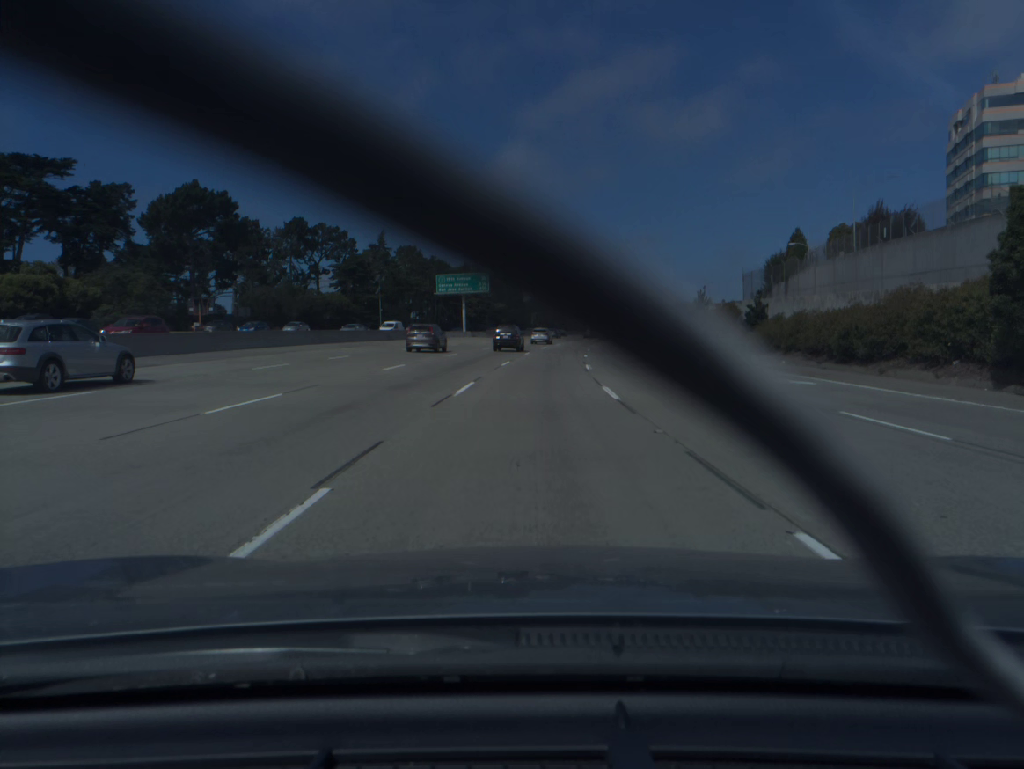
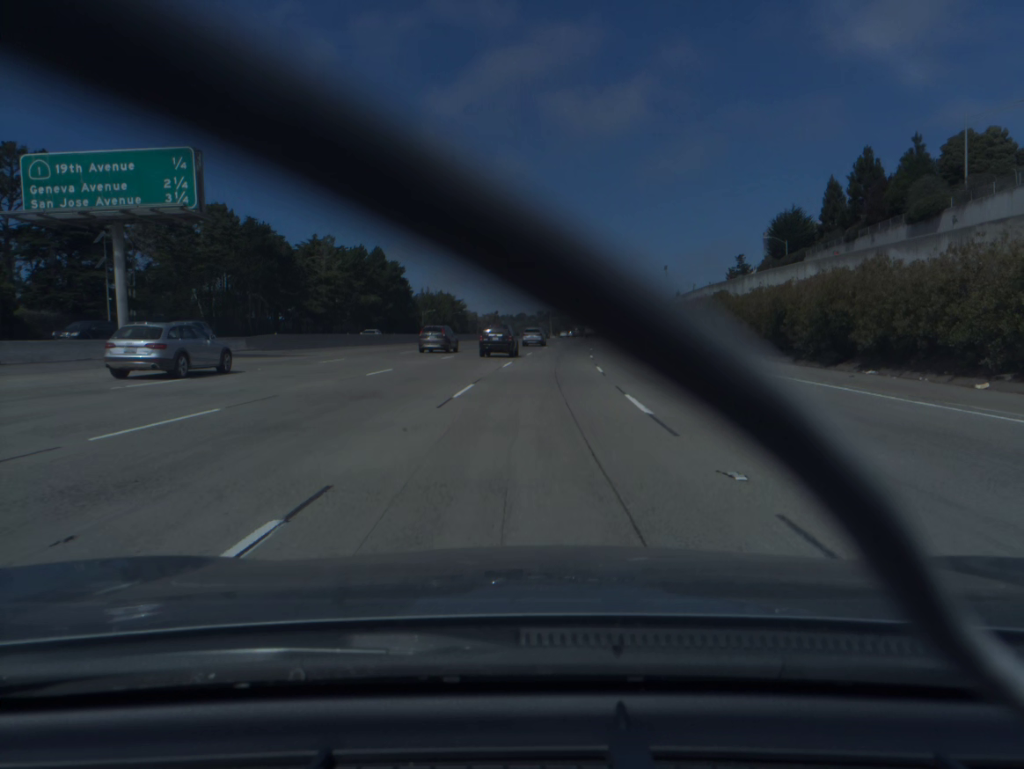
(+3.7, +73.9) m; +7°
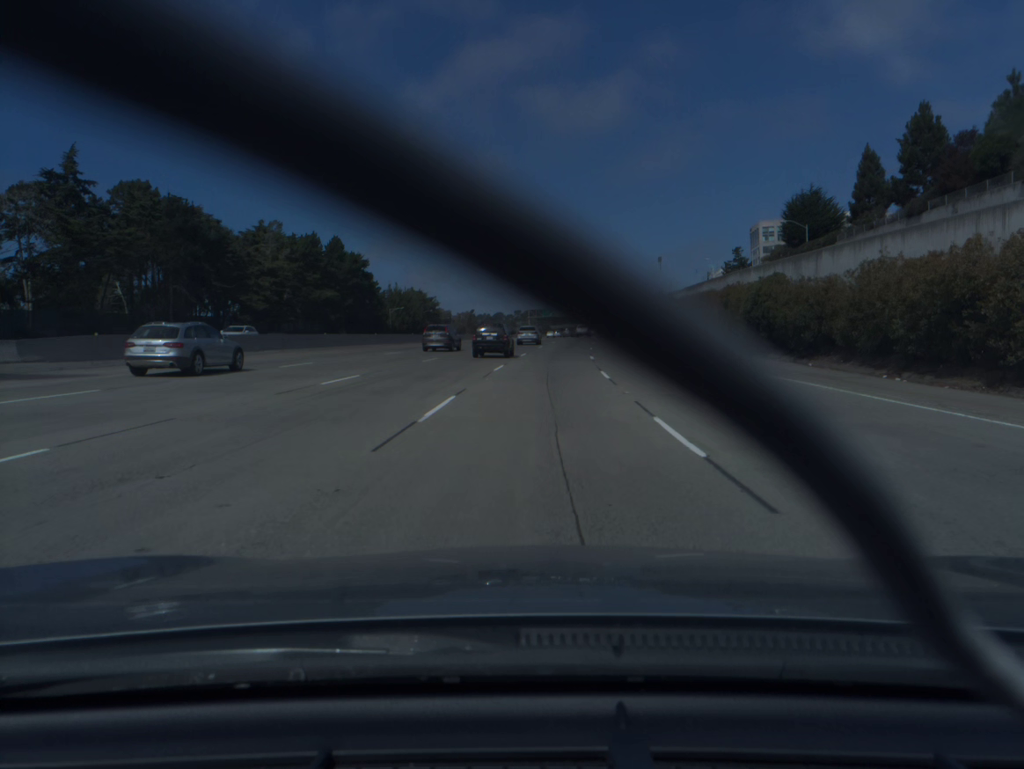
(+0.3, +18.6) m; +2°
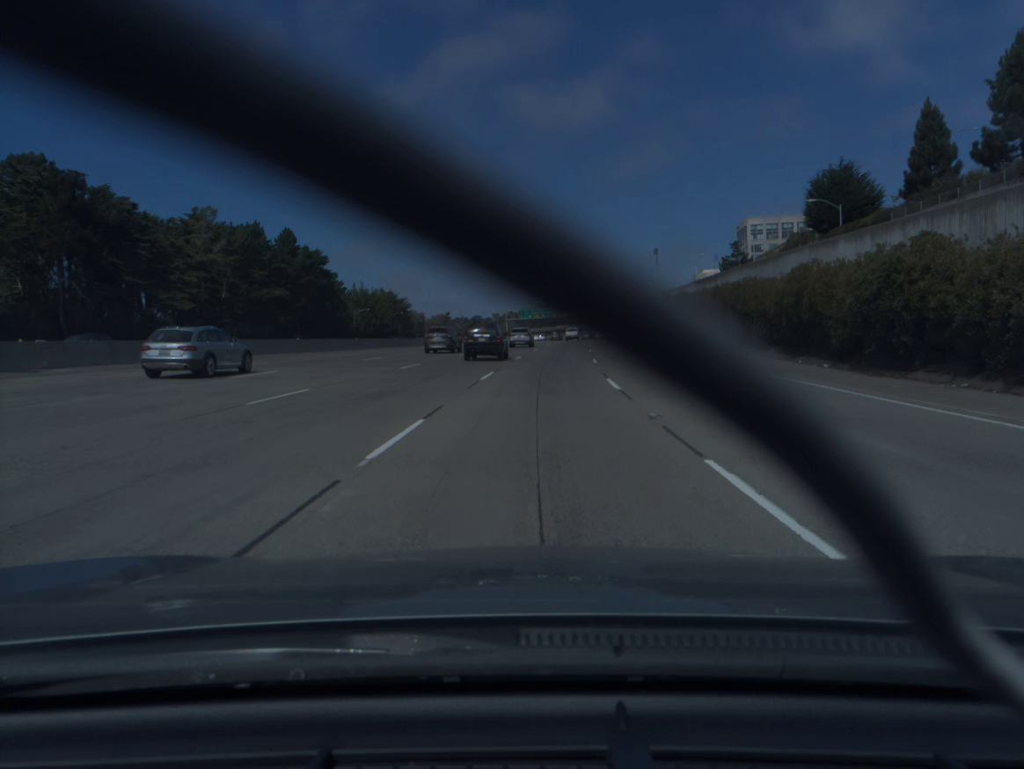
(+0.3, +18.6) m; +2°
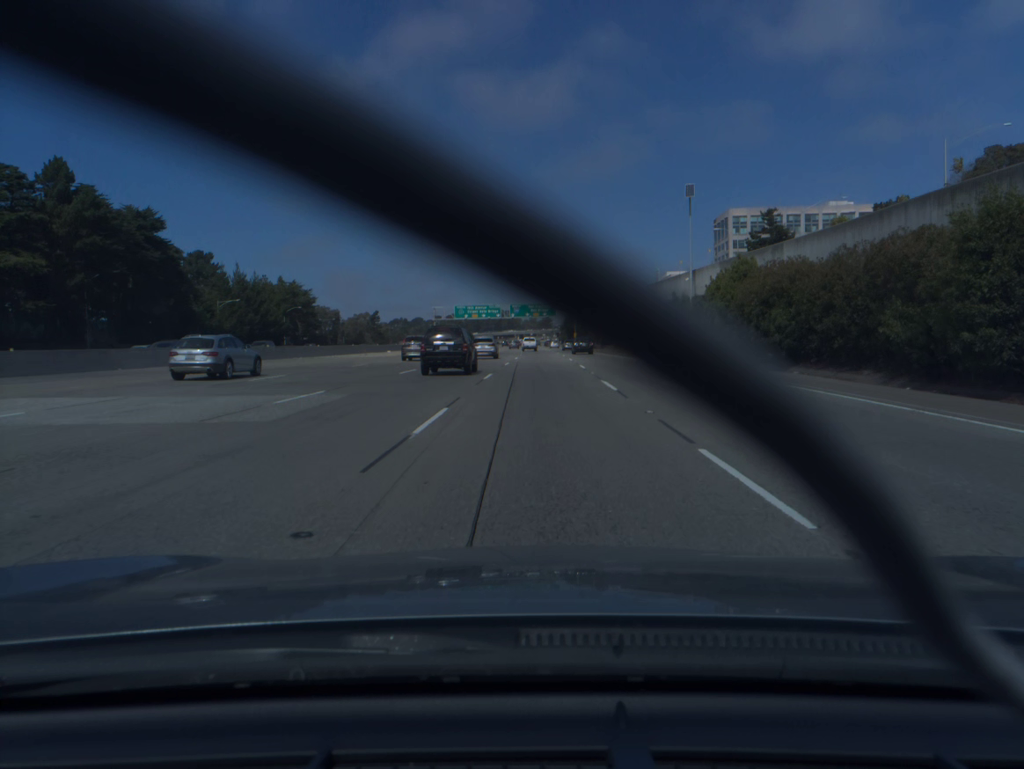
(+2.1, +55.7) m; +4°
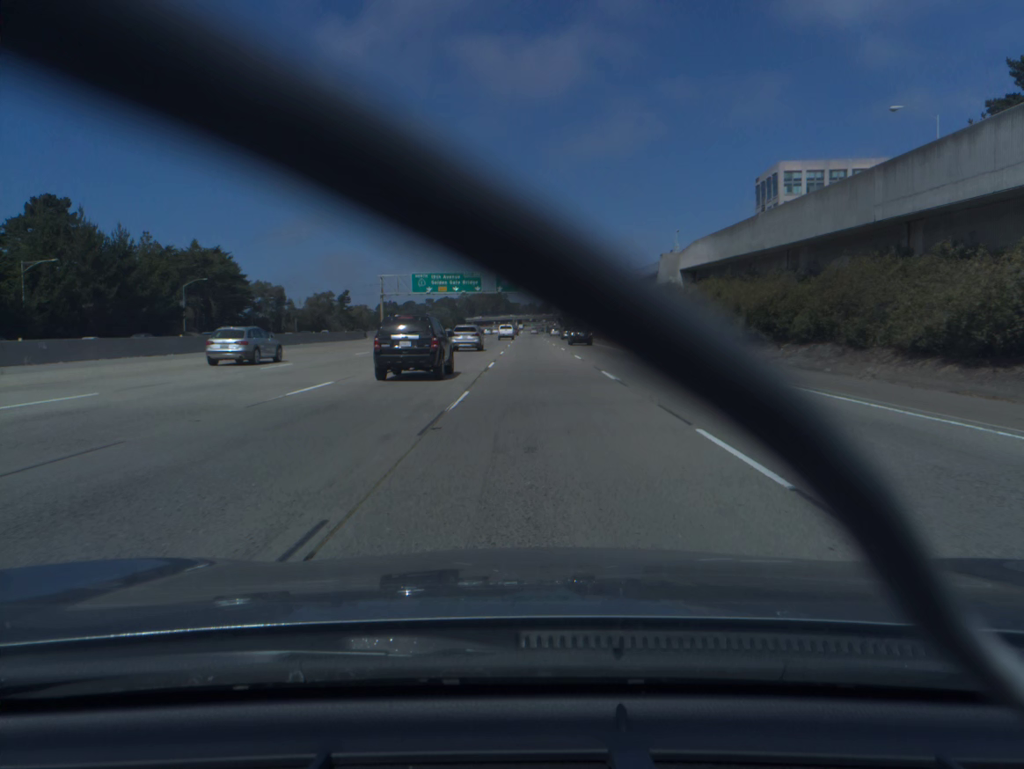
(+0.5, +55.7) m; 0°
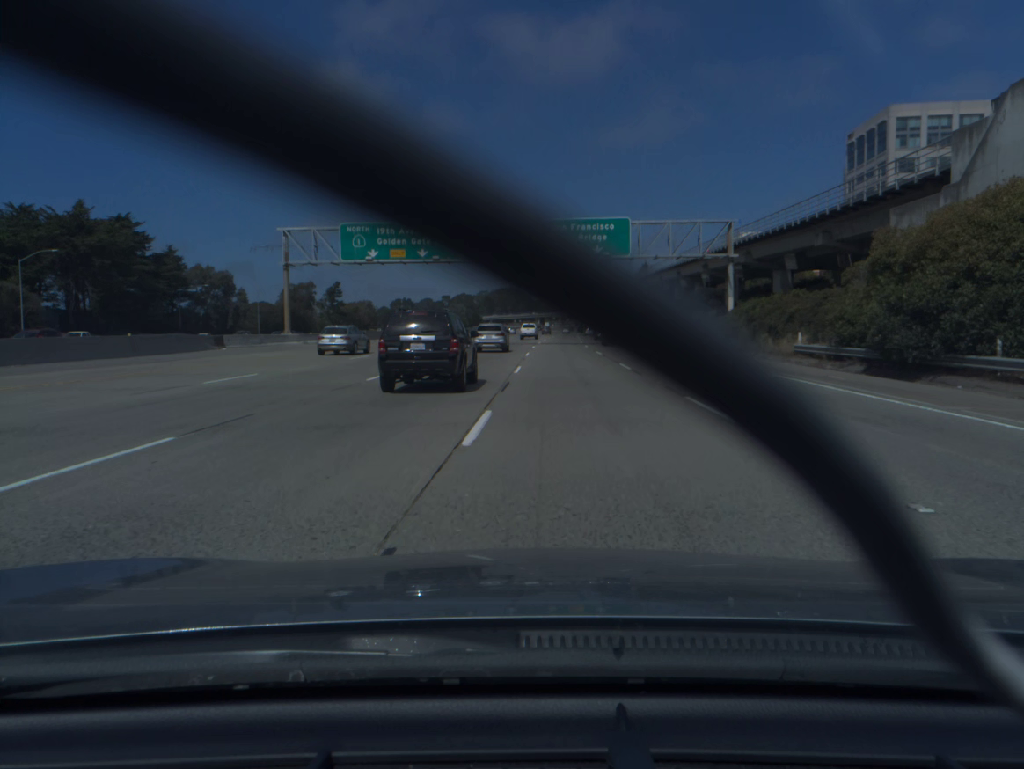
(-0.9, +52.2) m; -2°
